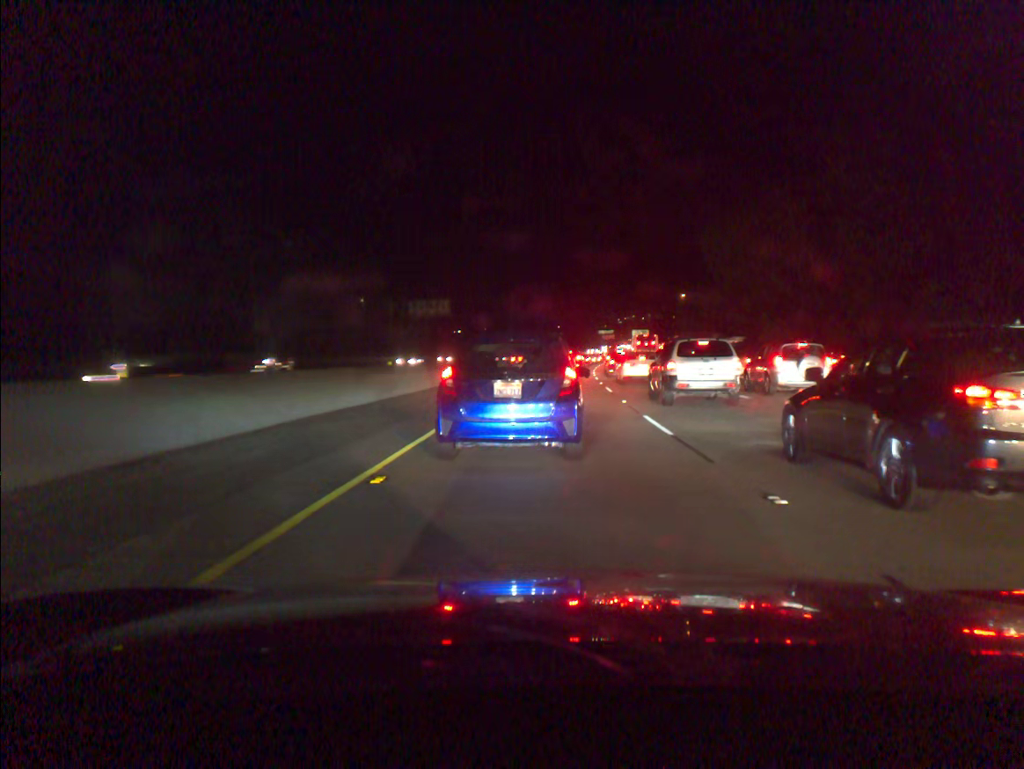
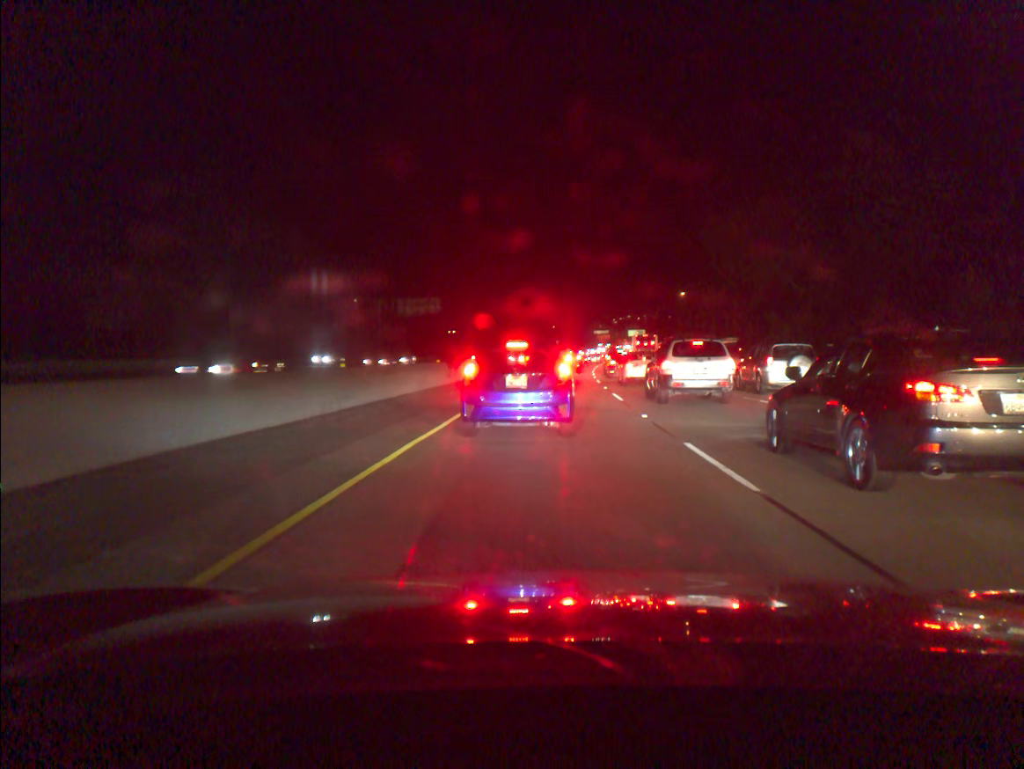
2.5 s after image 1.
(0.0, +5.1) m; +1°
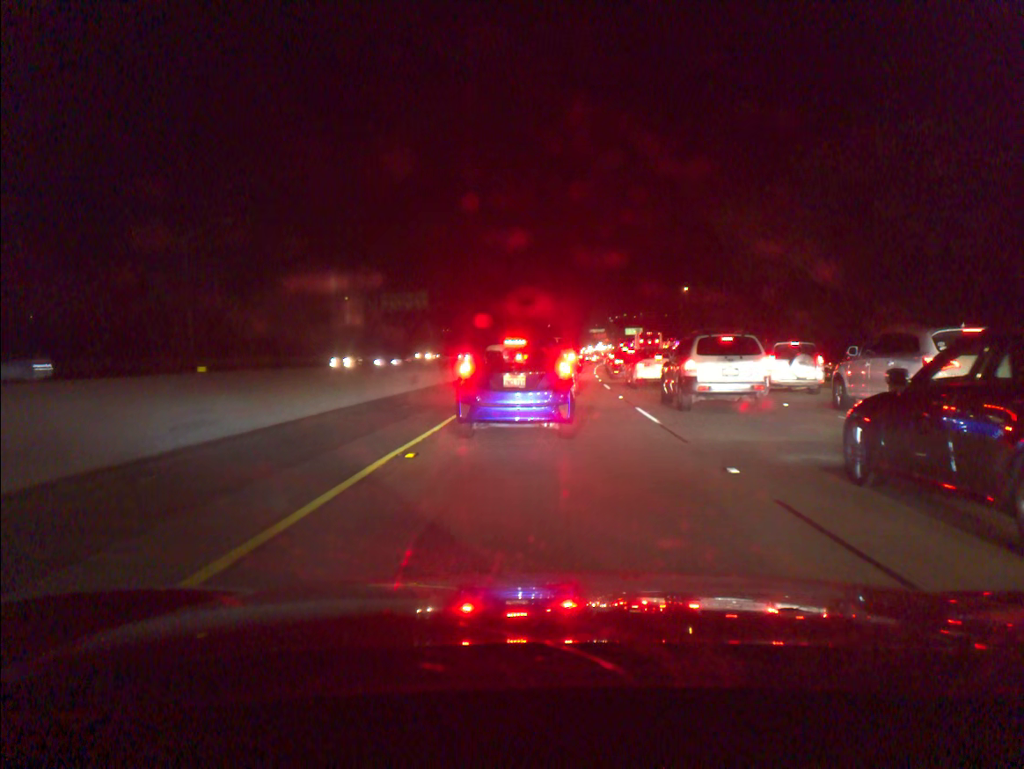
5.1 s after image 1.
(0.0, +7.6) m; 0°
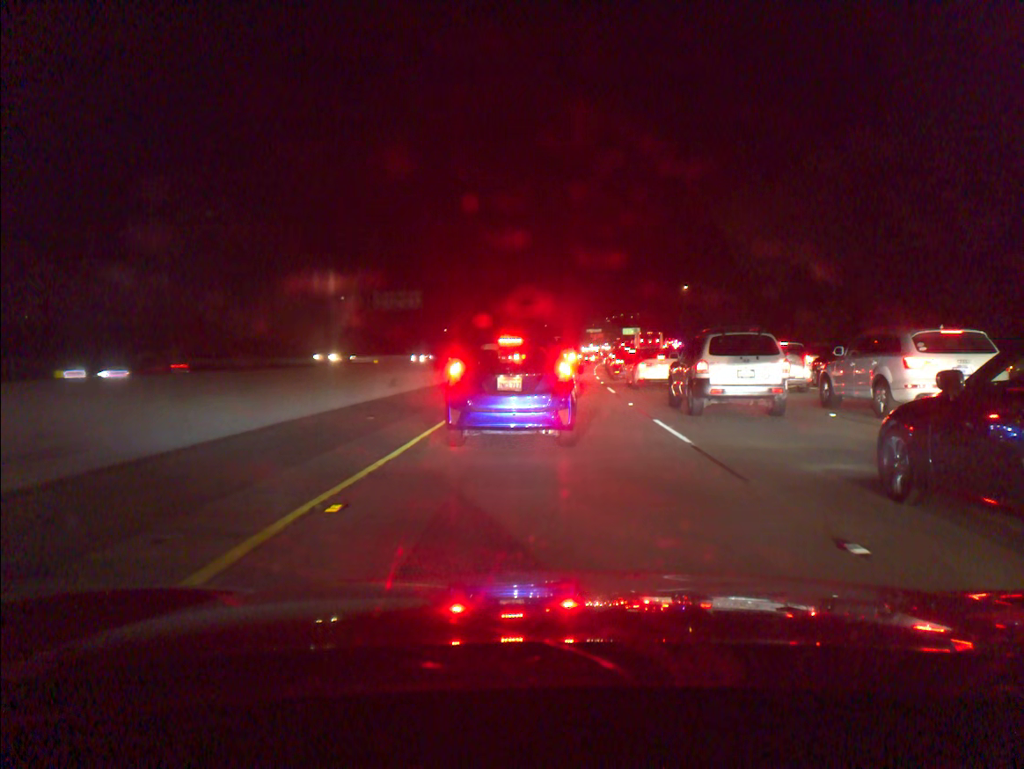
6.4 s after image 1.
(0.0, +3.3) m; +1°
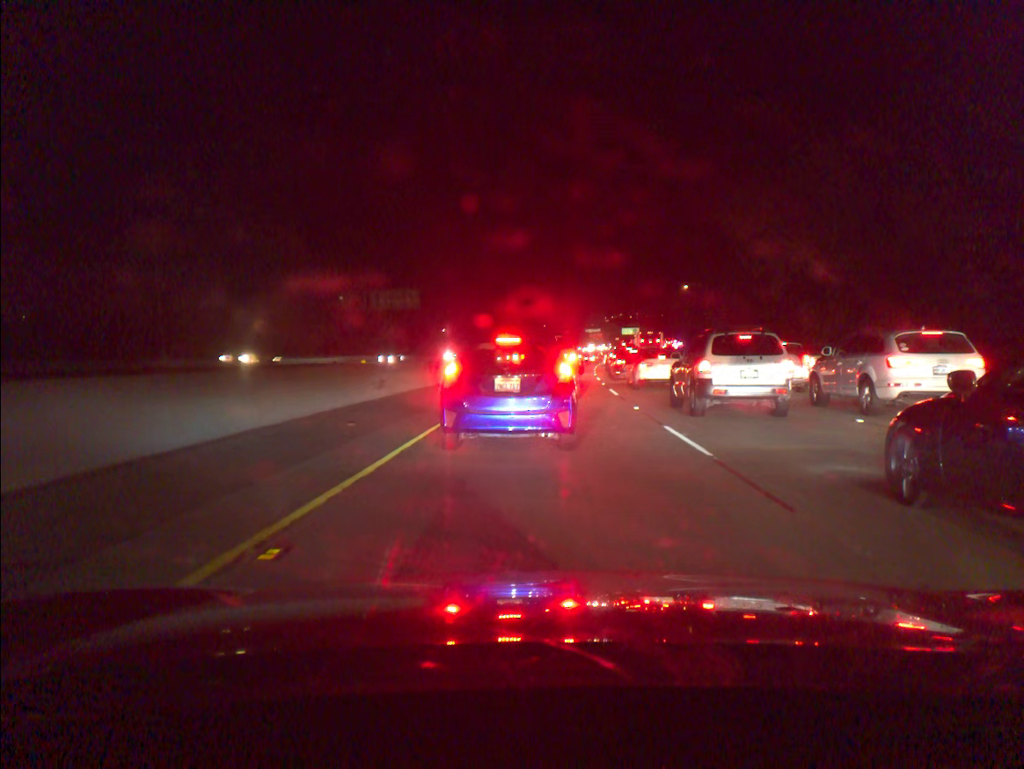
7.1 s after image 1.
(0.0, +1.4) m; 0°
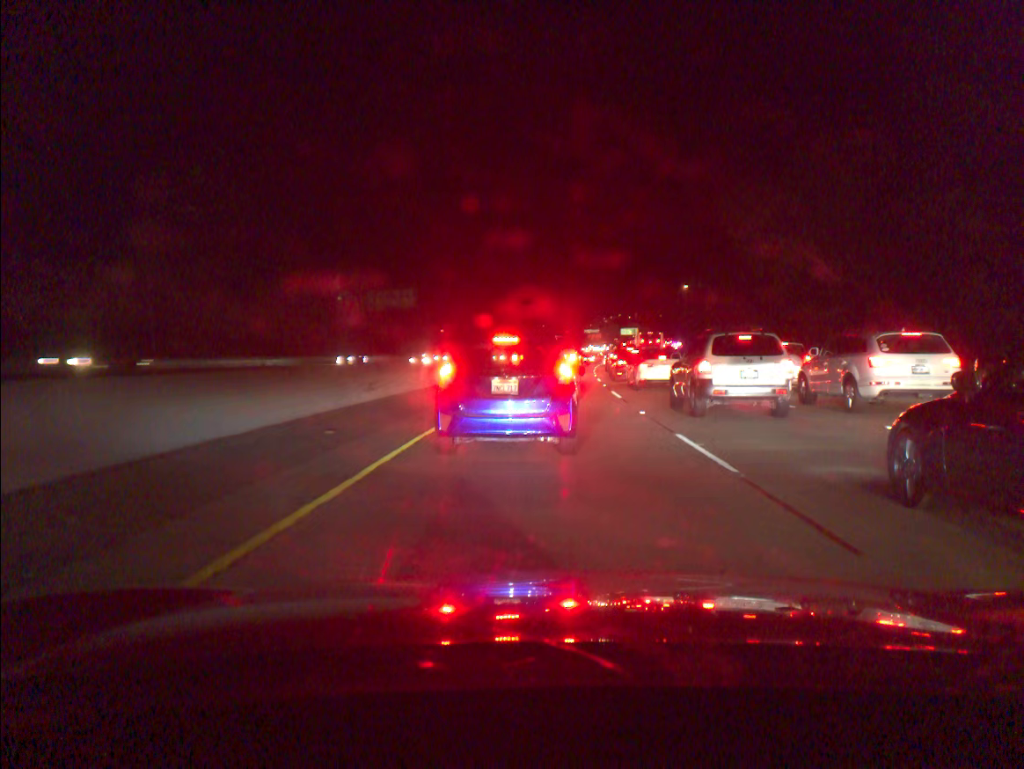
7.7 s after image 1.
(0.0, +1.3) m; +1°
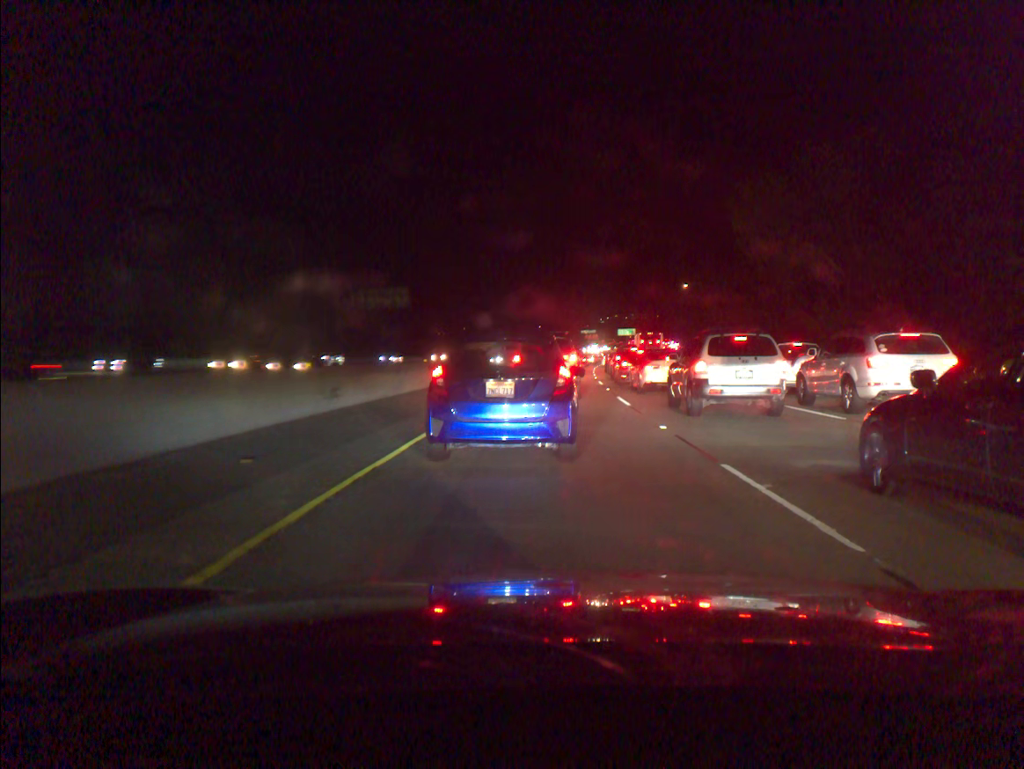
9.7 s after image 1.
(0.0, +3.3) m; 0°
